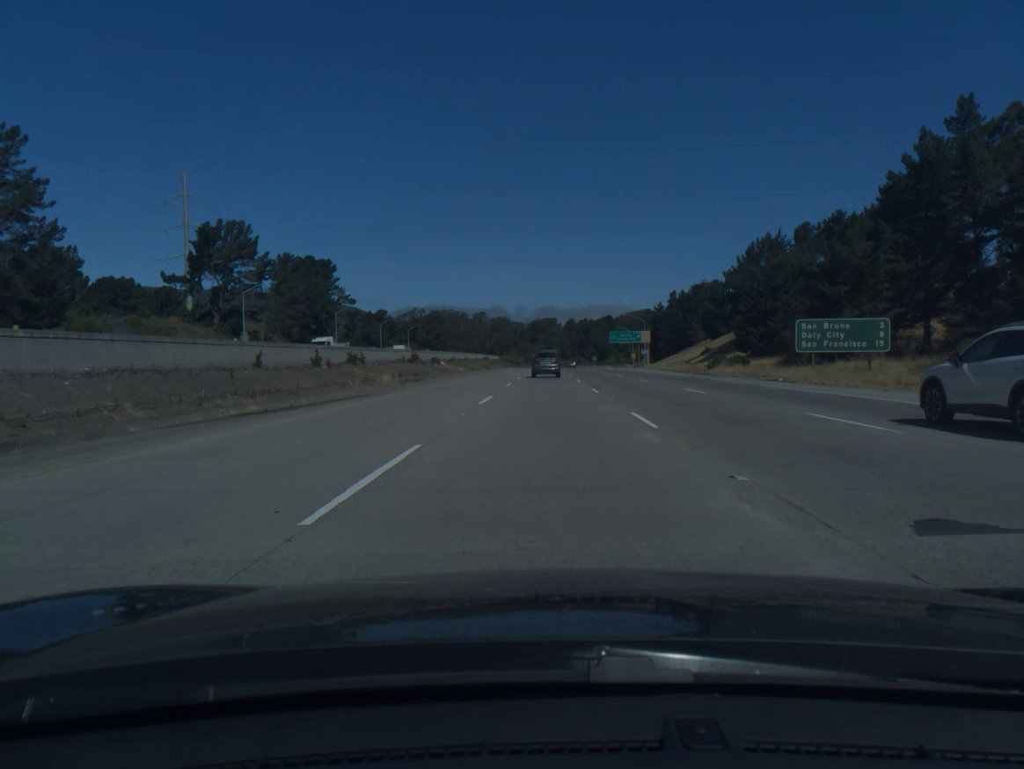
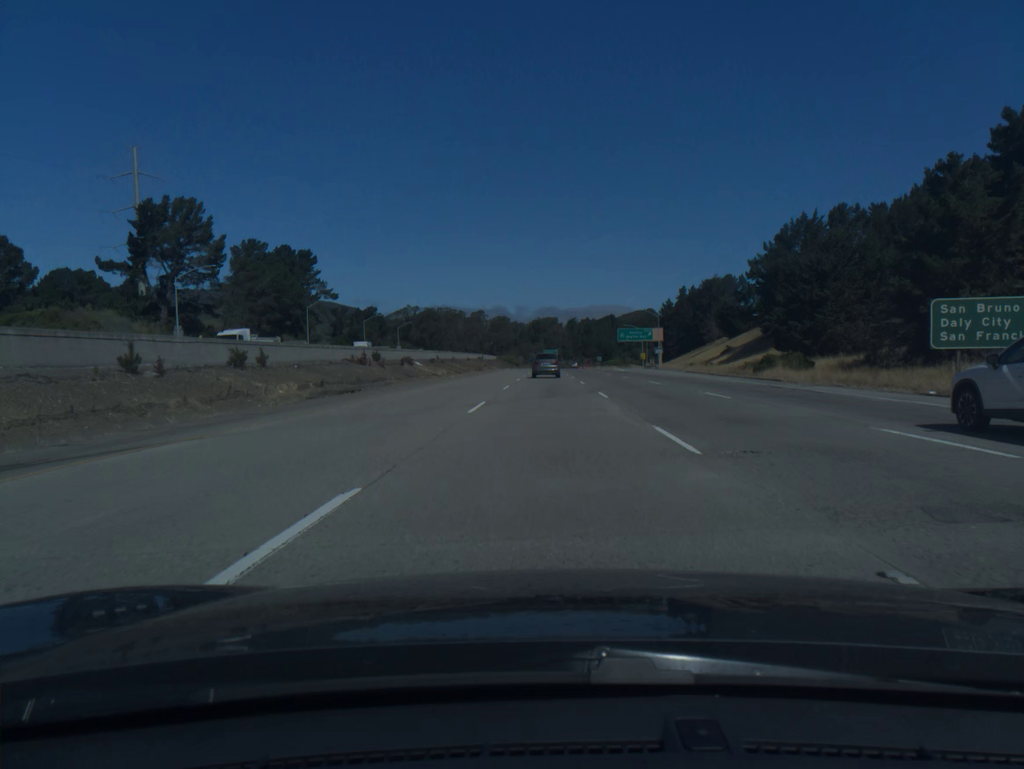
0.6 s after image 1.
(0.0, +18.2) m; 0°
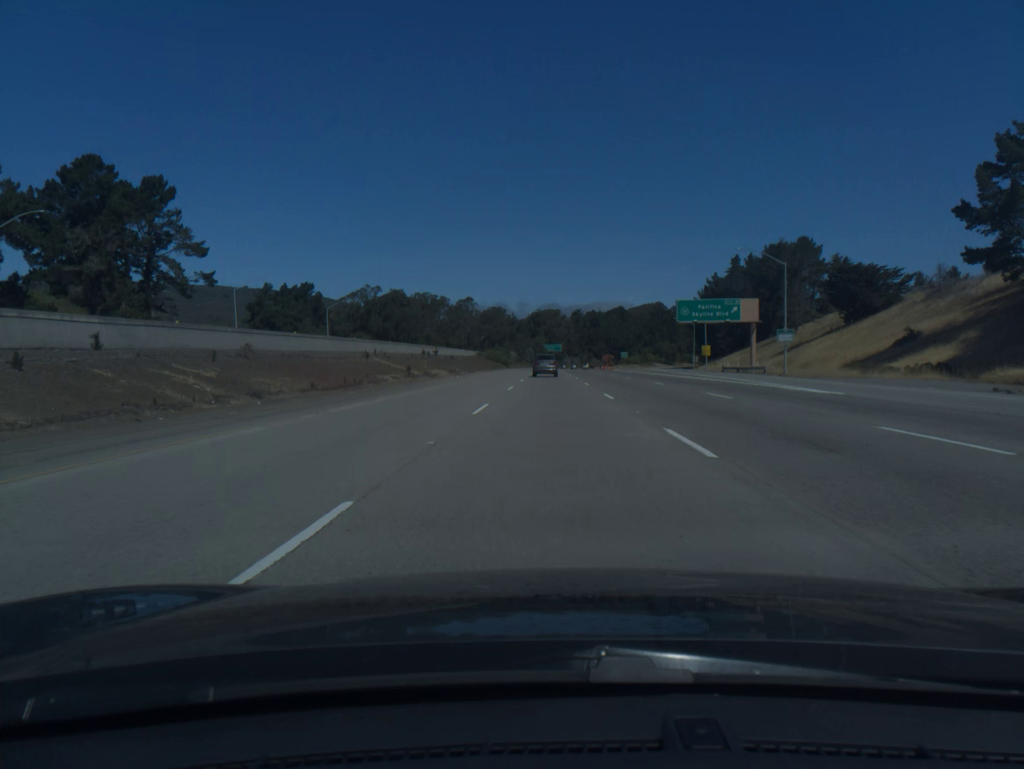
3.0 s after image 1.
(-0.1, +73.7) m; 0°
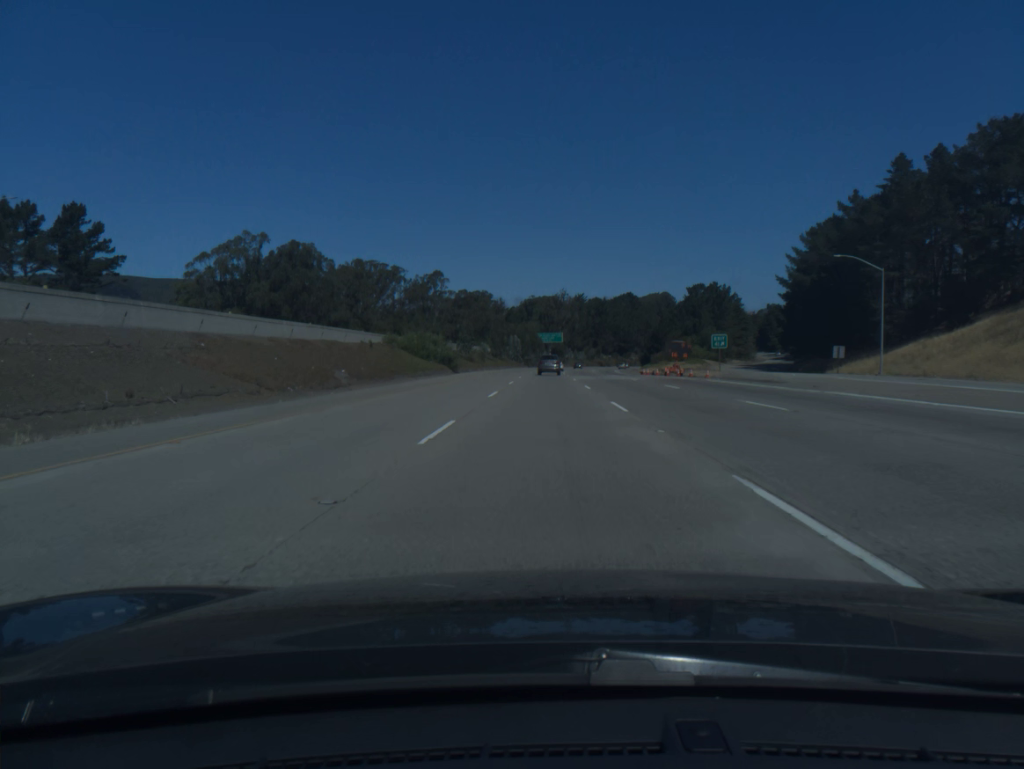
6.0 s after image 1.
(+0.3, +93.7) m; 0°
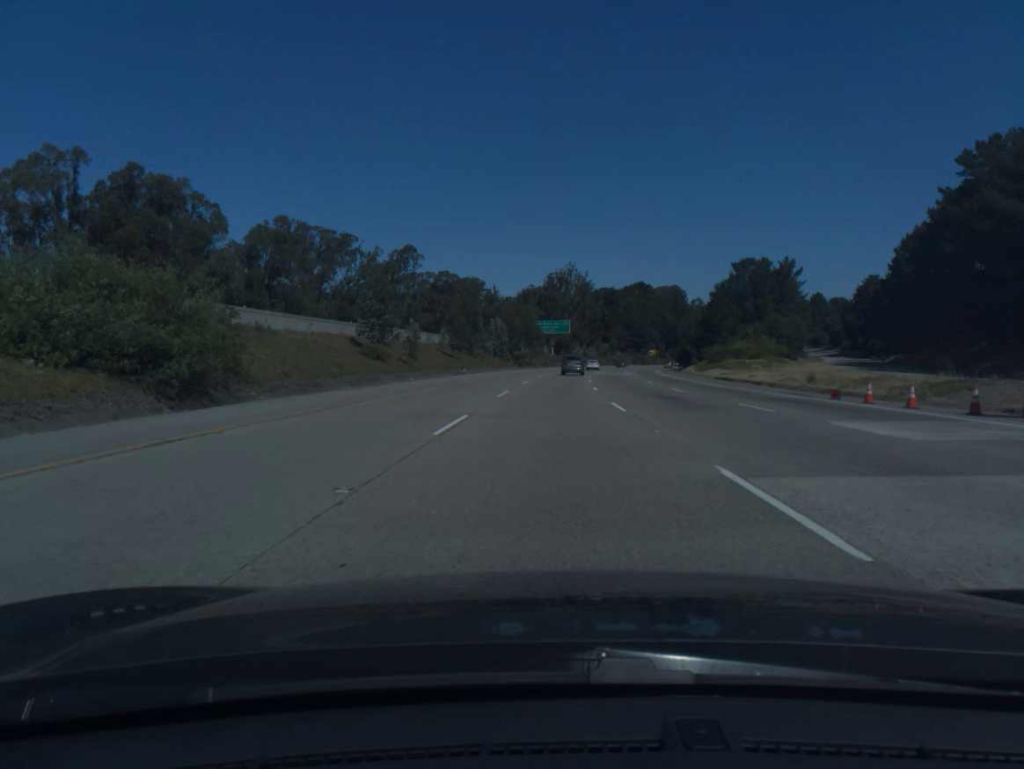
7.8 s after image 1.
(-0.1, +57.1) m; 0°
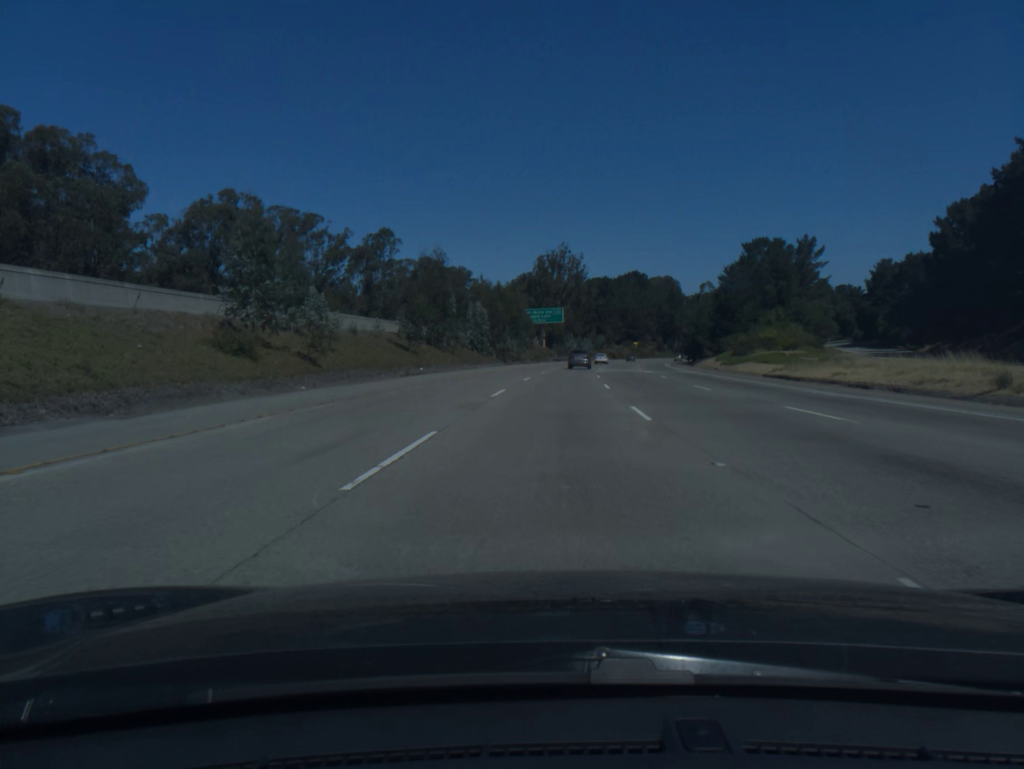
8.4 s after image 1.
(+0.1, +19.2) m; +1°
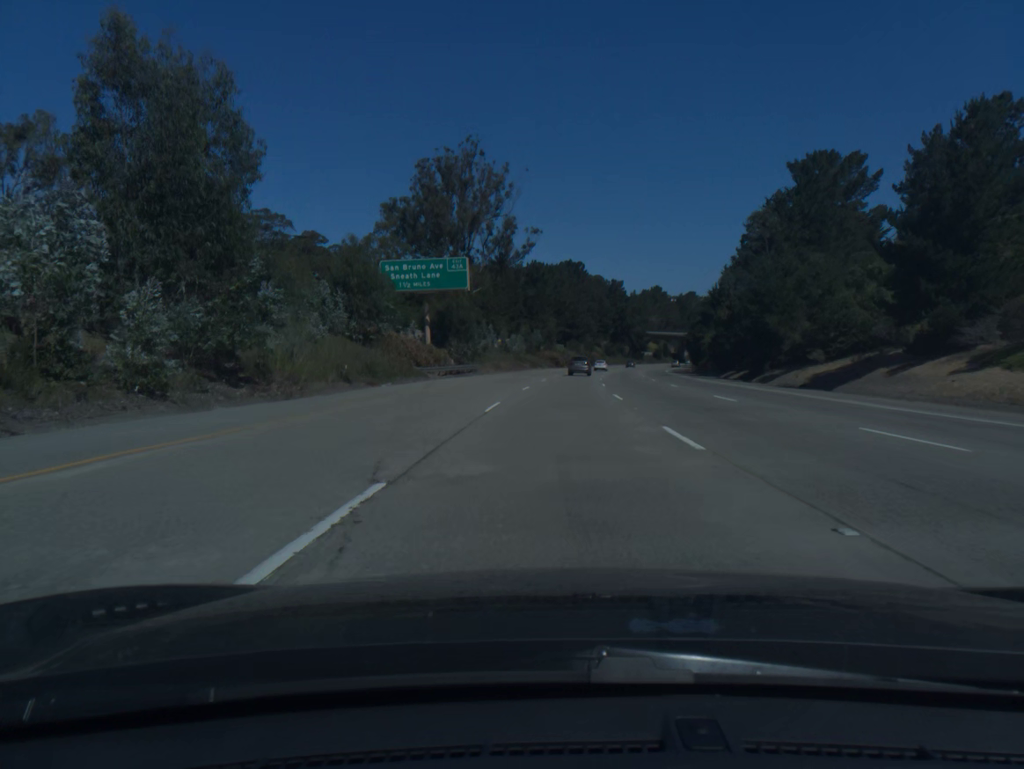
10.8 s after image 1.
(+3.3, +77.0) m; +5°
